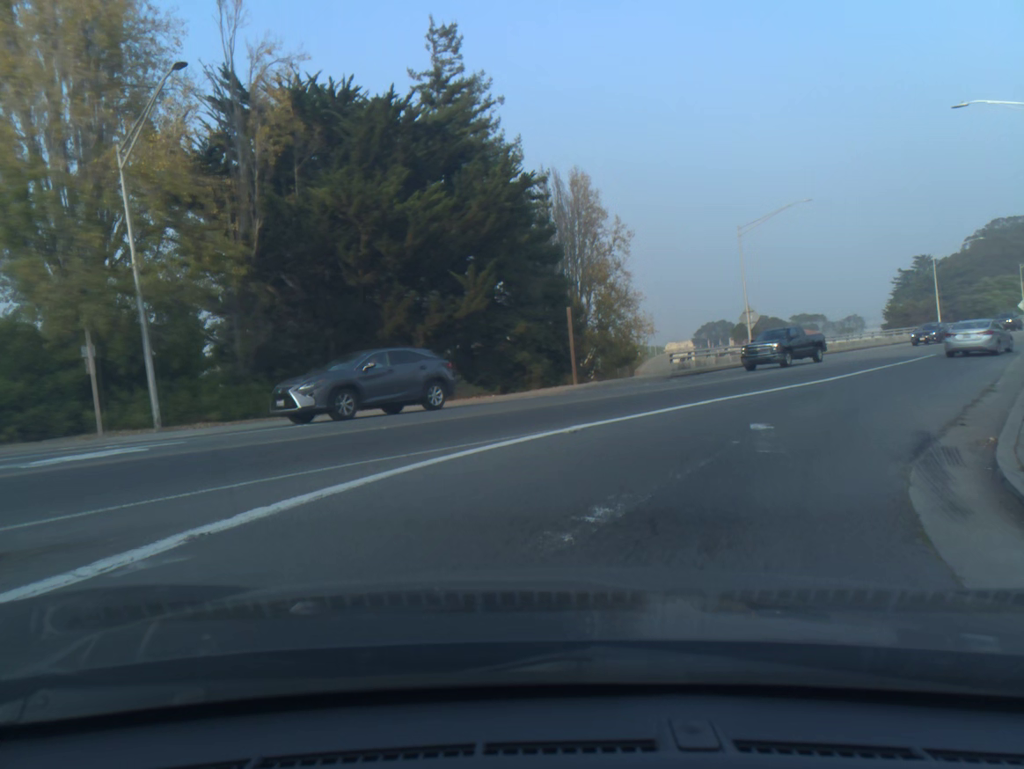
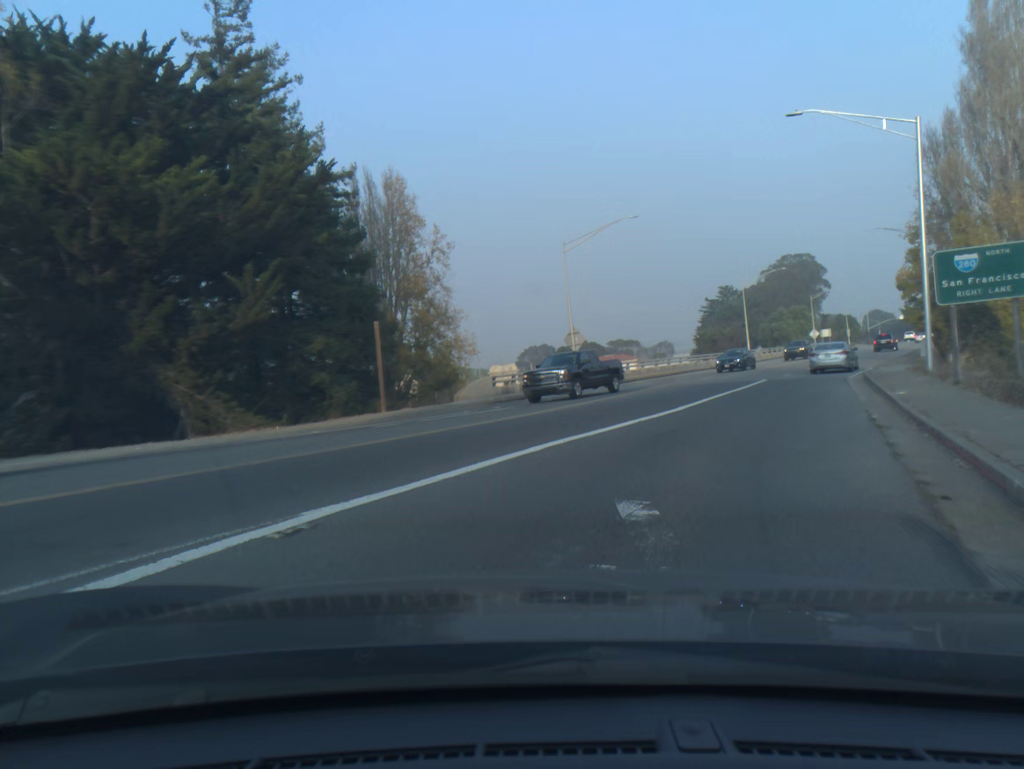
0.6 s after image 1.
(+0.6, +4.9) m; +13°
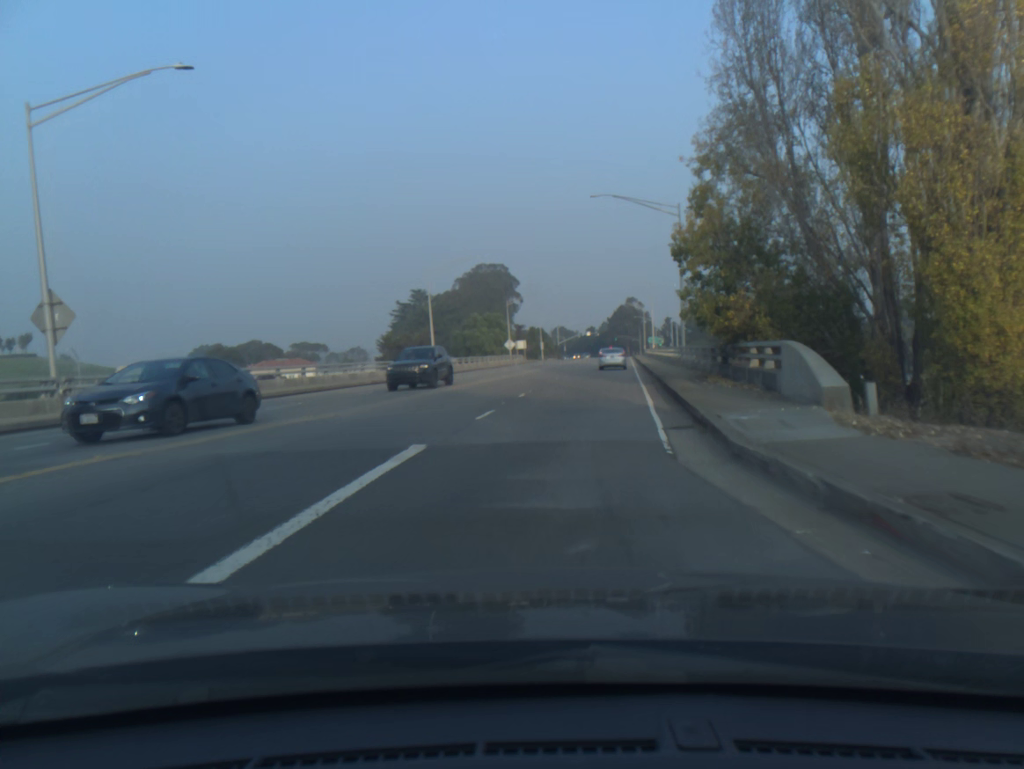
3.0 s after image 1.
(+5.6, +23.2) m; +19°
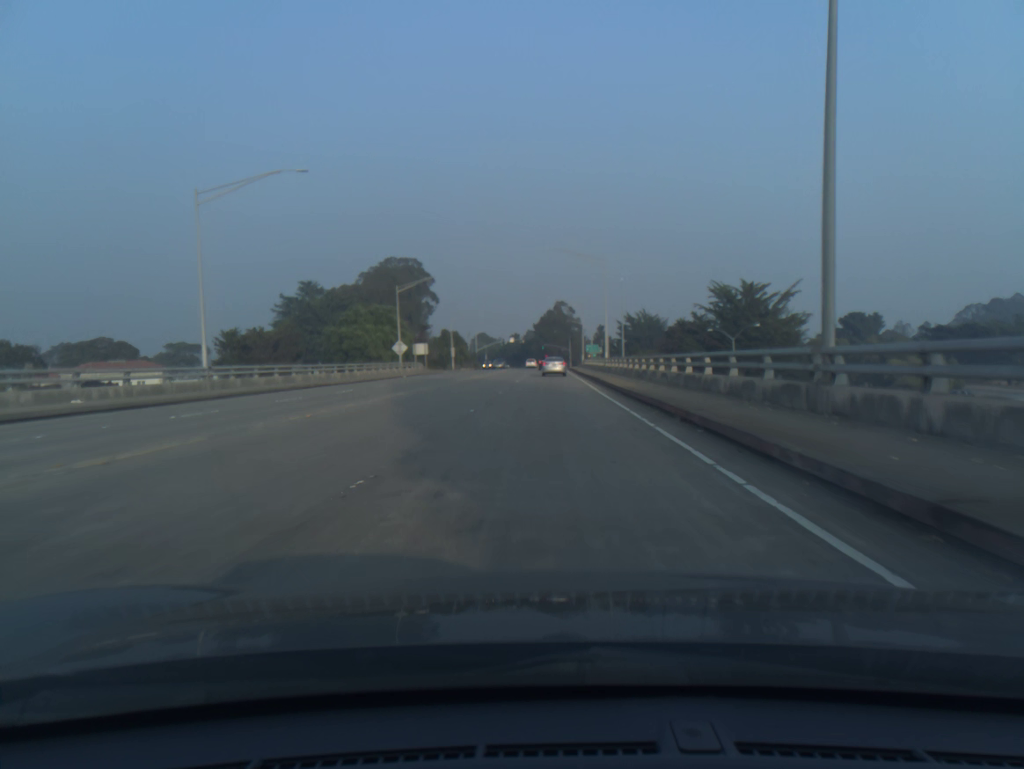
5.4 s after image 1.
(+2.1, +31.9) m; +6°
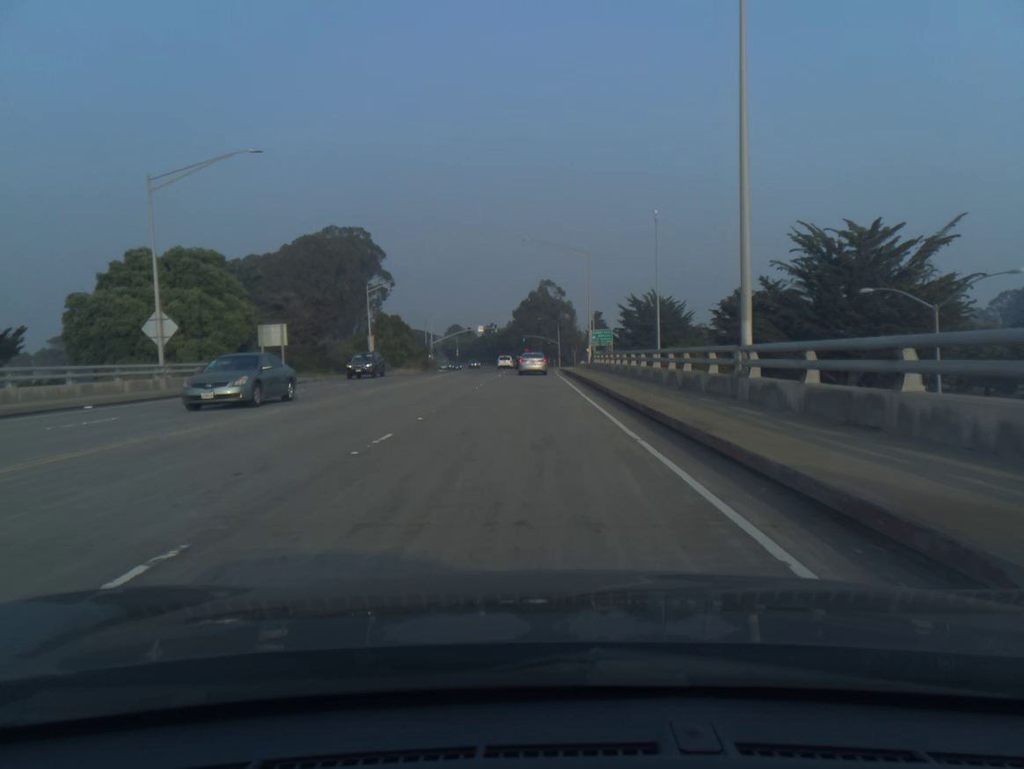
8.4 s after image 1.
(+0.9, +47.0) m; +1°
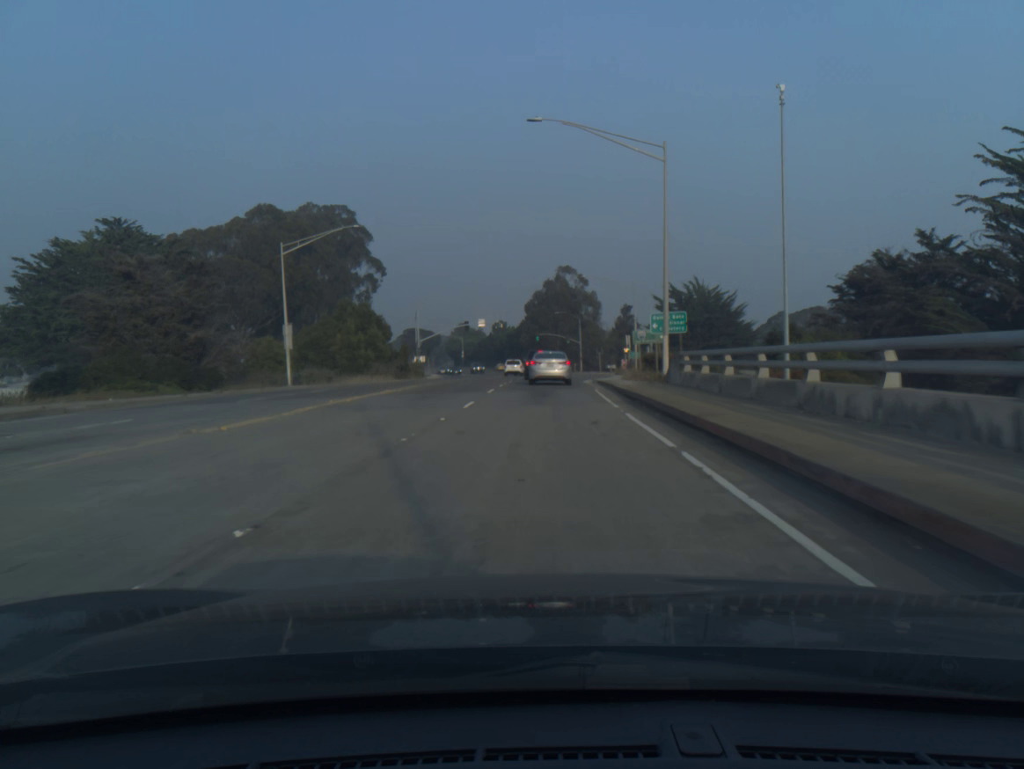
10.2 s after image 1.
(-0.4, +28.8) m; -1°
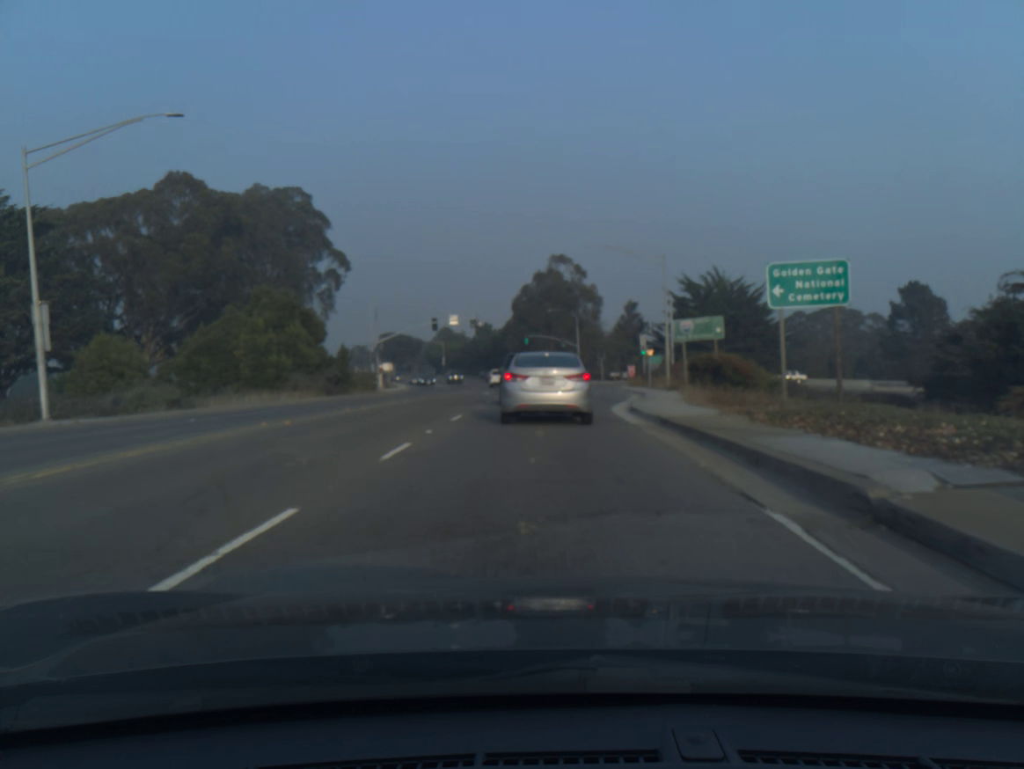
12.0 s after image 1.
(+0.1, +22.9) m; +1°
